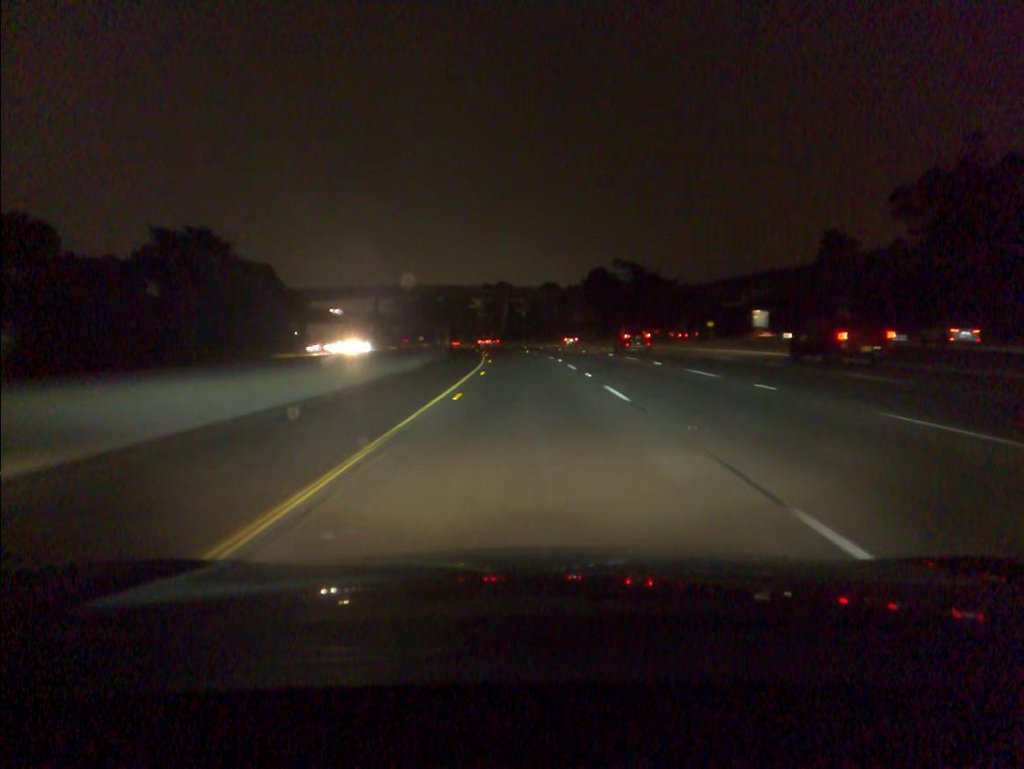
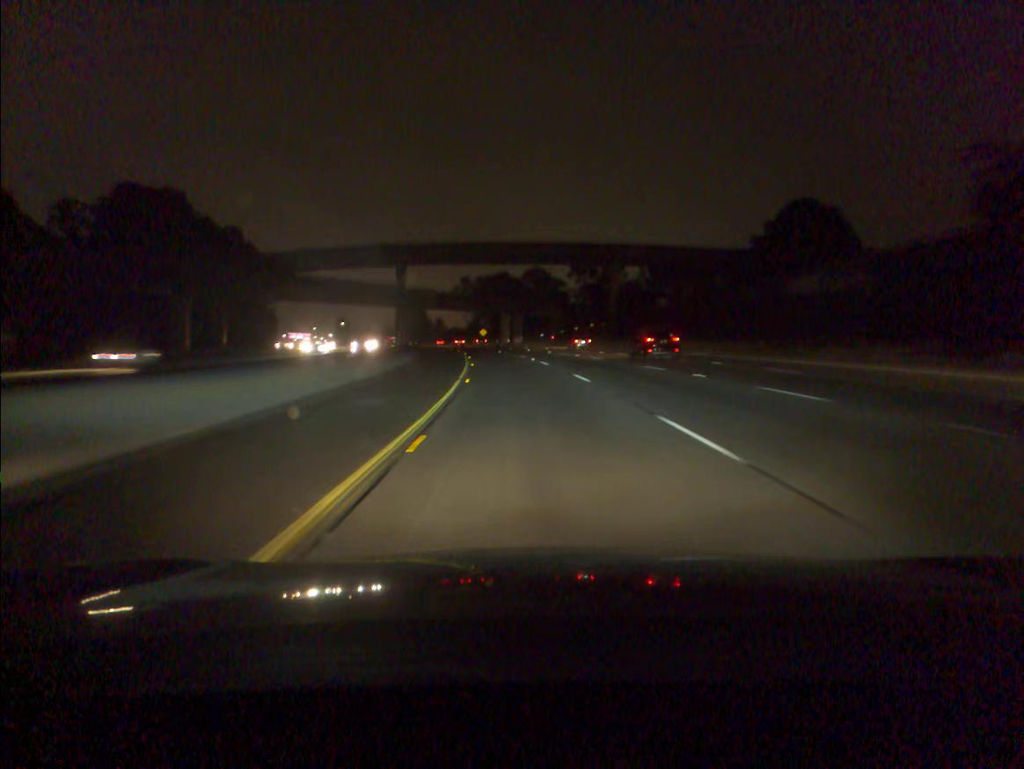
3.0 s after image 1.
(-4.5, +94.5) m; -7°
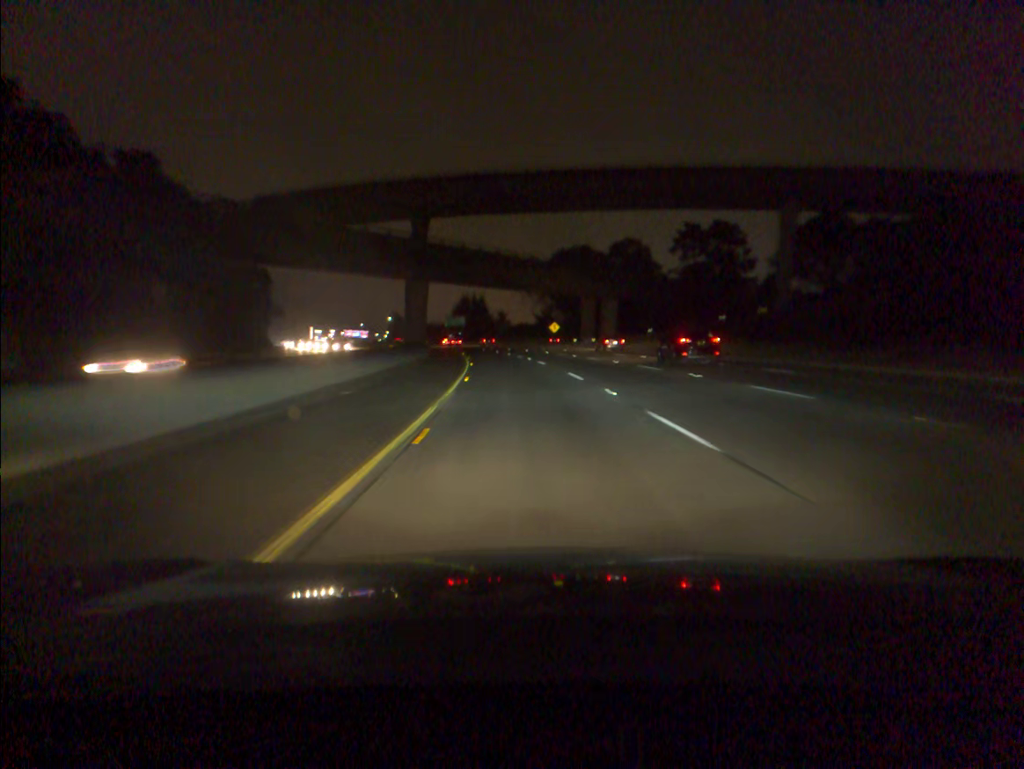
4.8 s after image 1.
(-2.8, +57.3) m; -5°
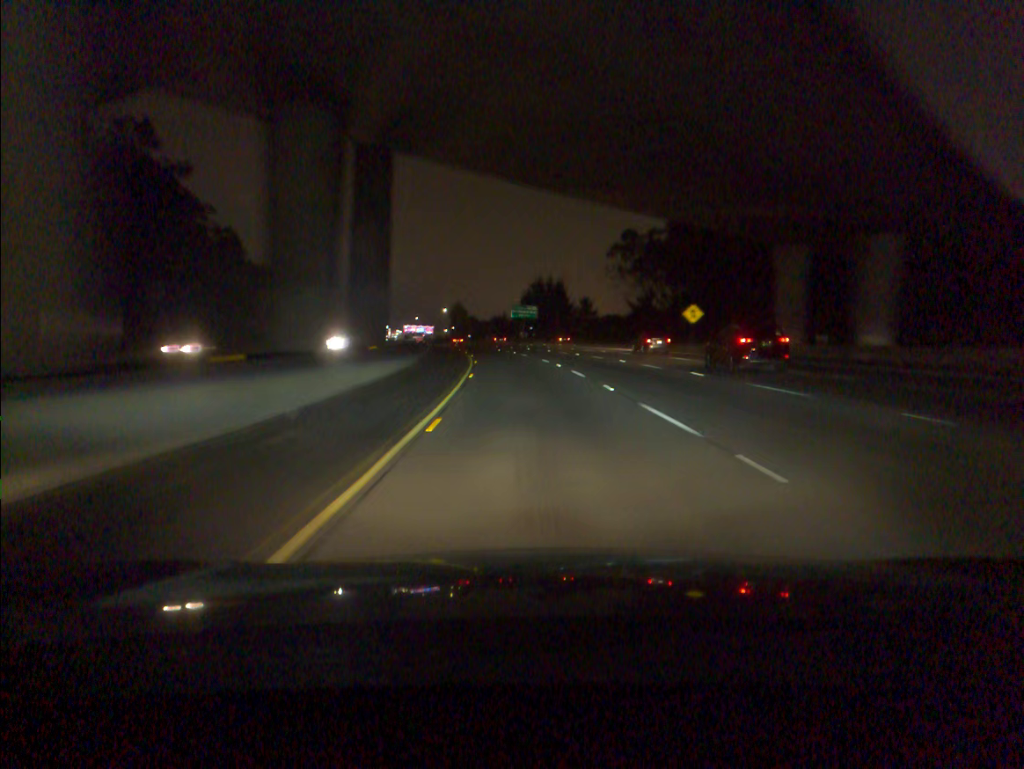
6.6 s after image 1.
(-2.9, +57.3) m; -5°
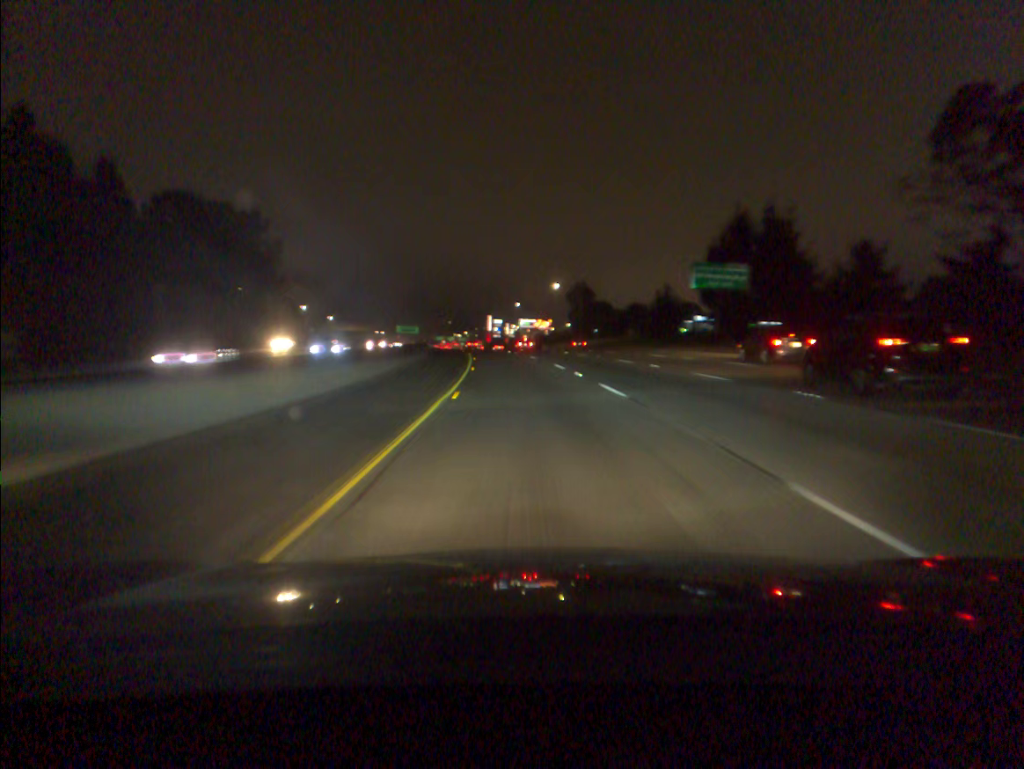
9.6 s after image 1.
(-7.5, +95.3) m; -9°
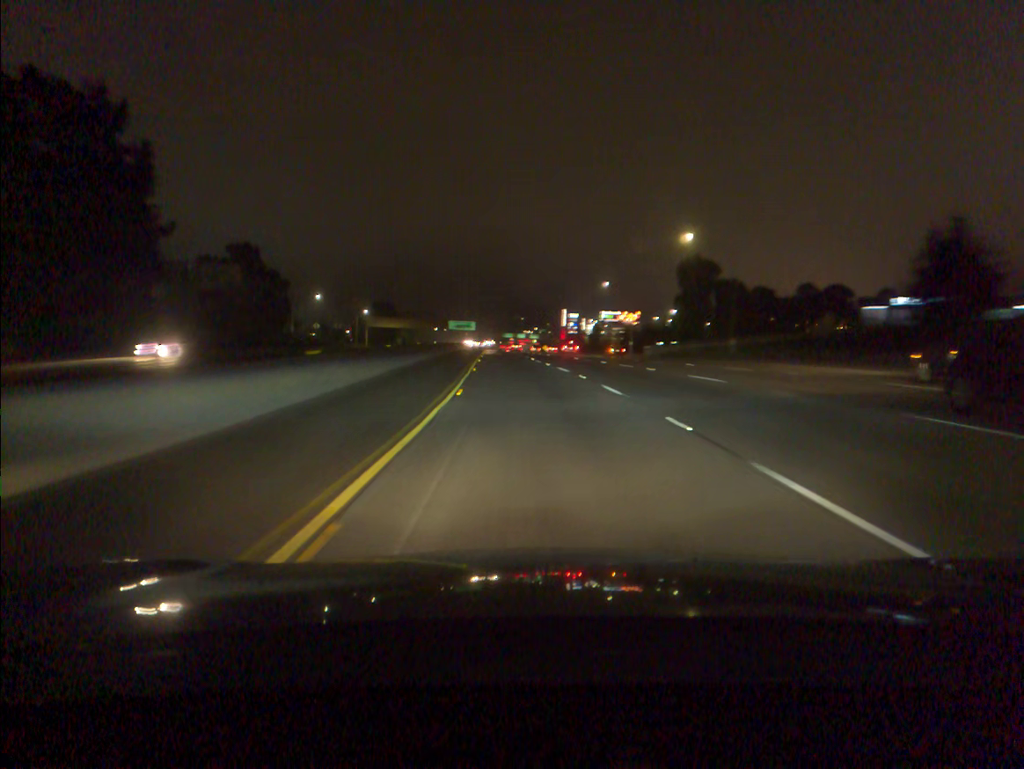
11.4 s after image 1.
(-2.7, +57.2) m; -5°
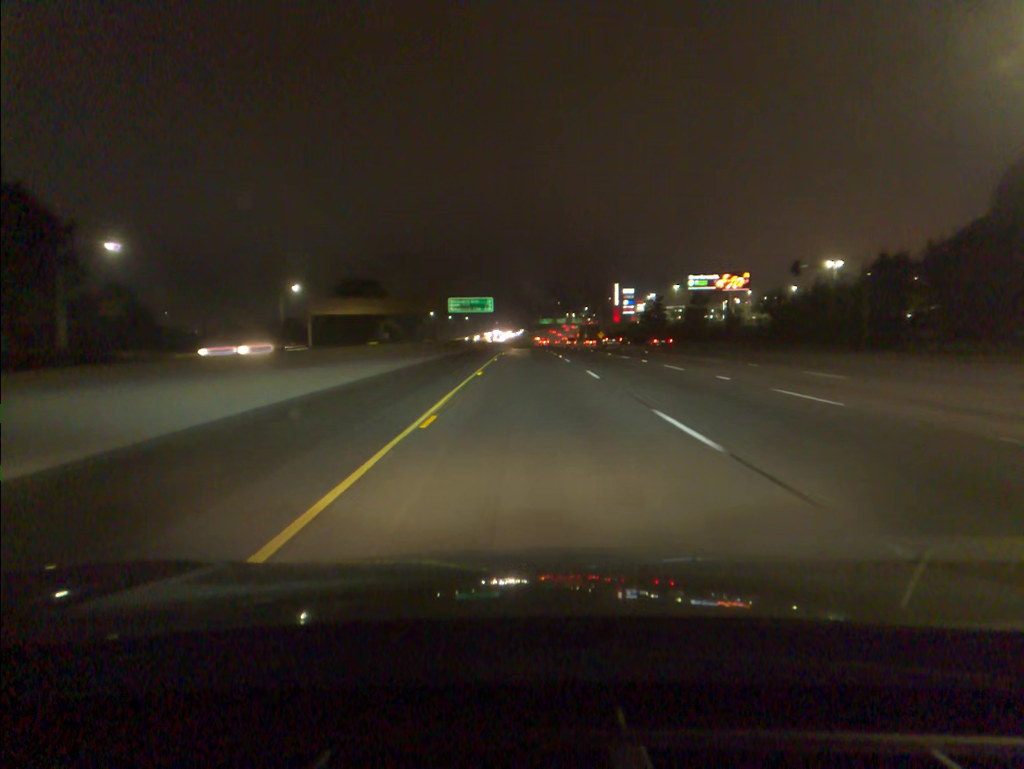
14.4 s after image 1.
(-4.0, +95.2) m; -3°
